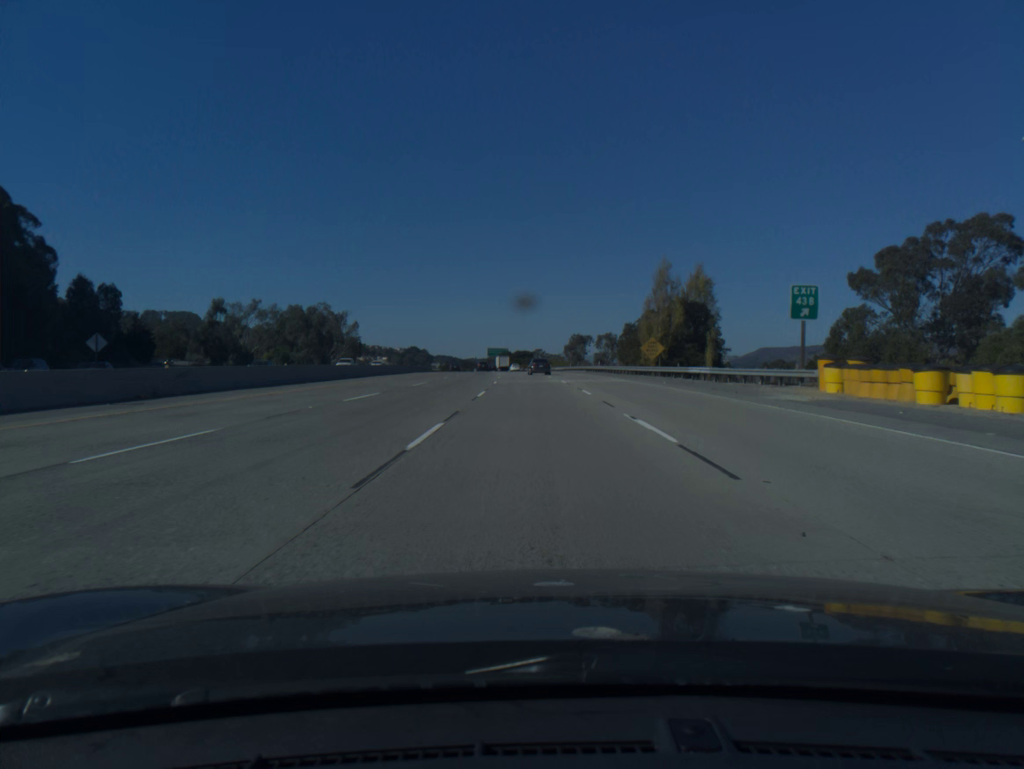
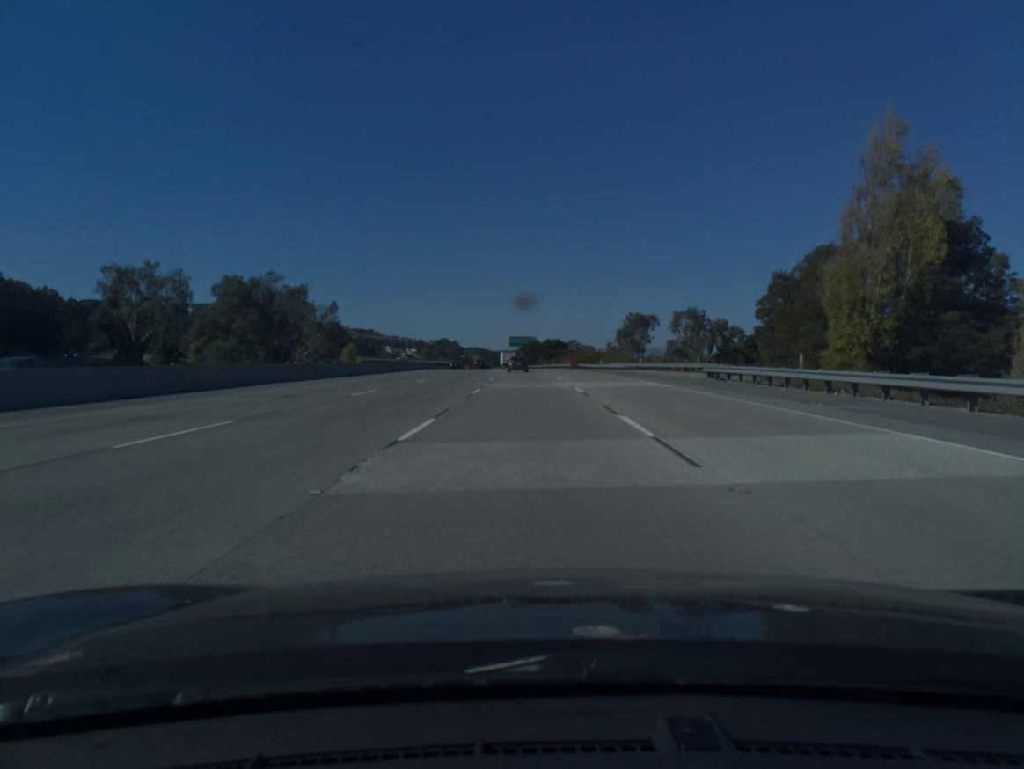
(-1.1, +57.5) m; -2°
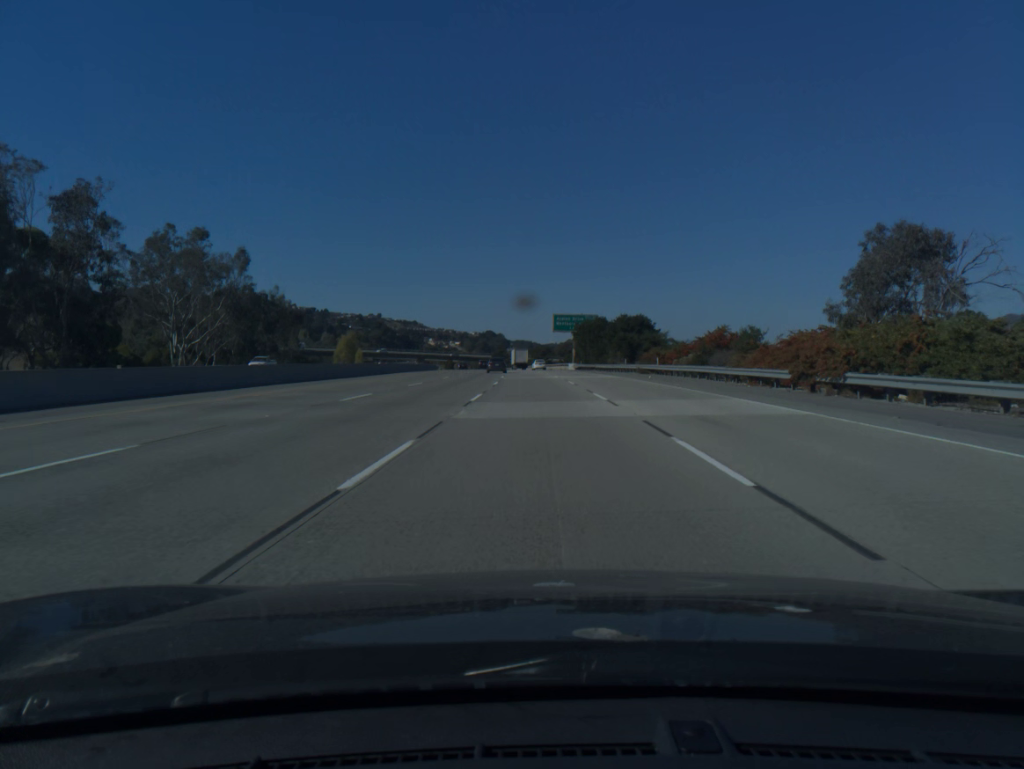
(-2.5, +77.1) m; -3°
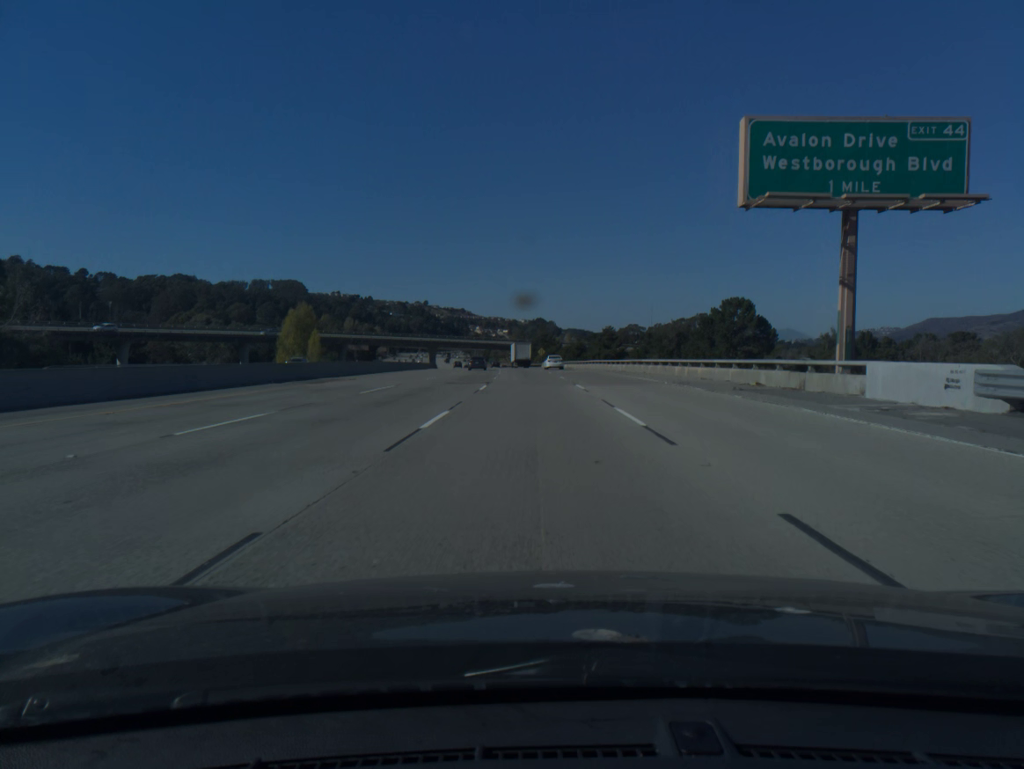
(-2.8, +96.0) m; -4°
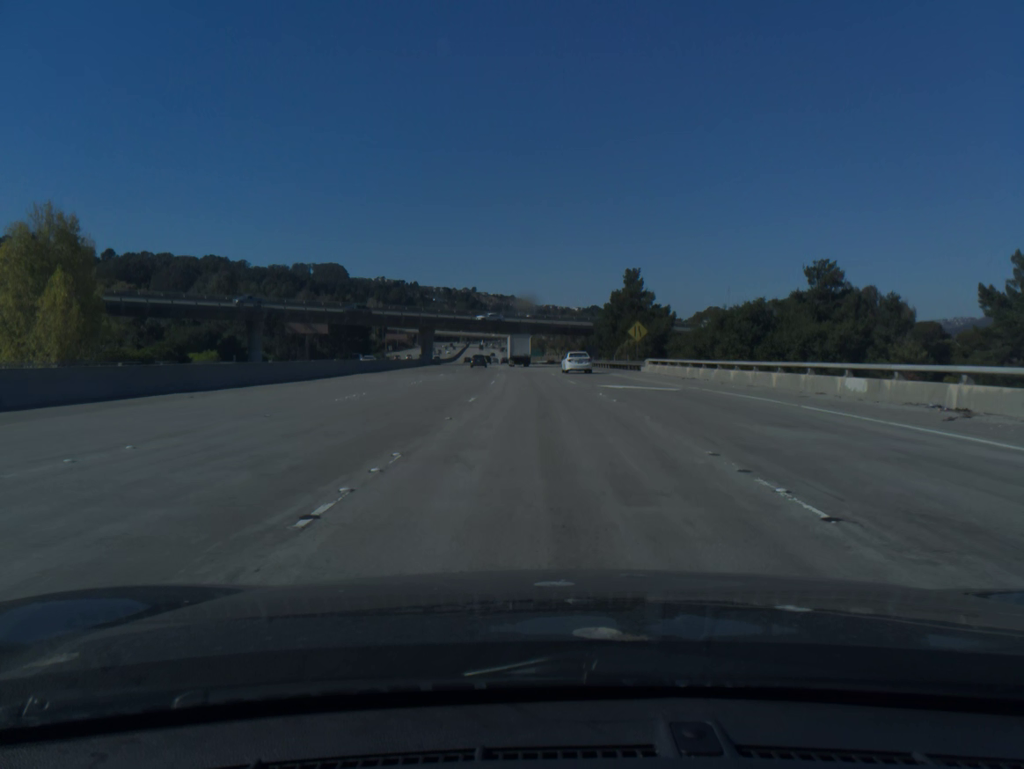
(-3.3, +95.3) m; -4°
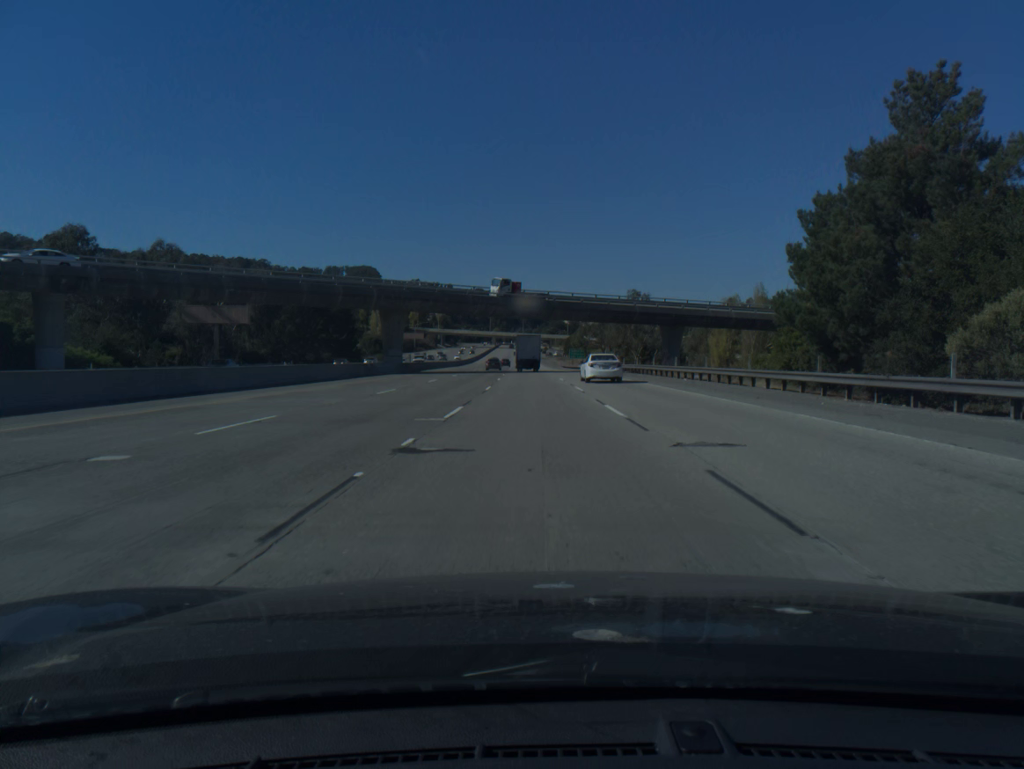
(-1.1, +56.0) m; -3°
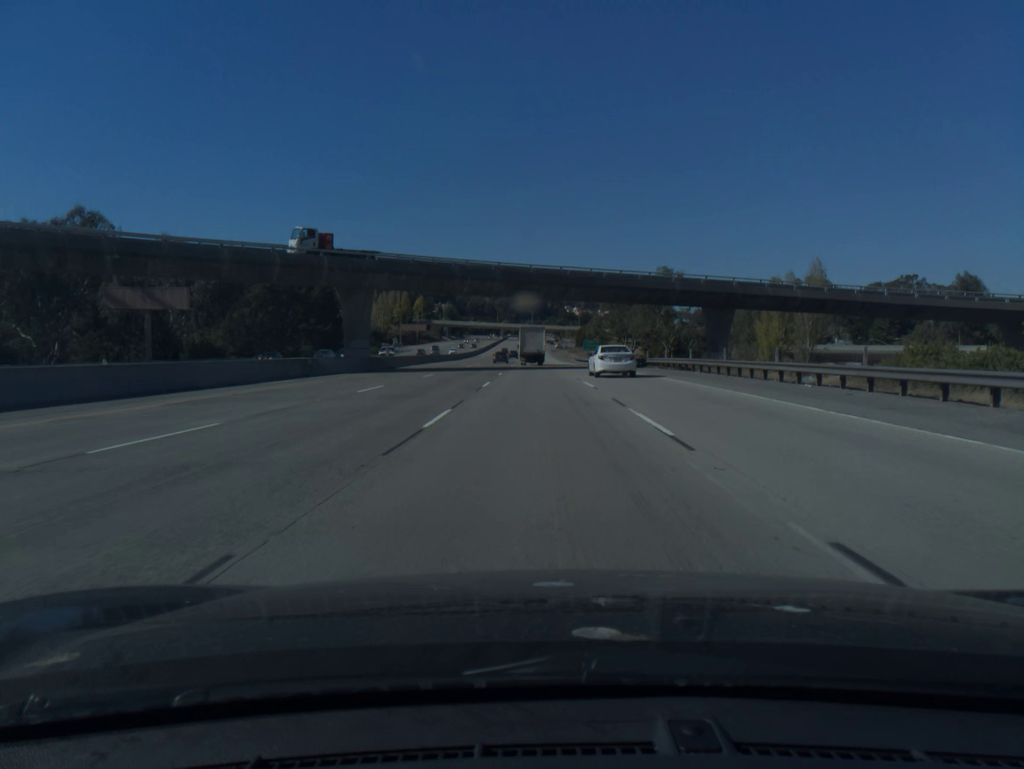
(-0.1, +18.3) m; -1°
